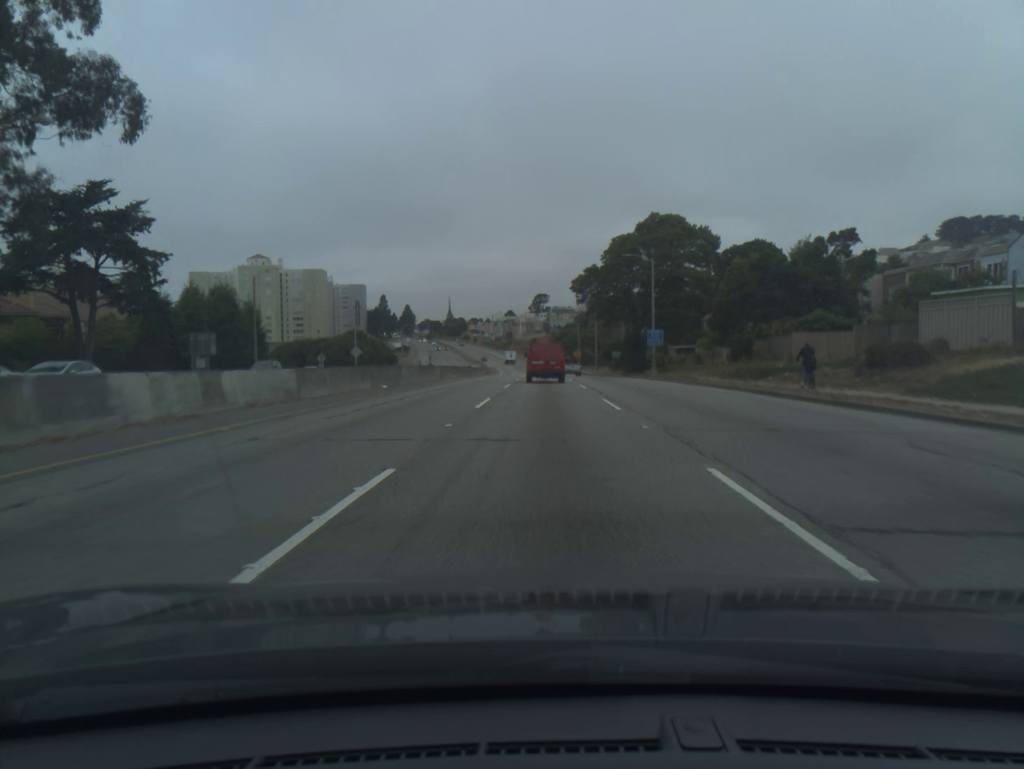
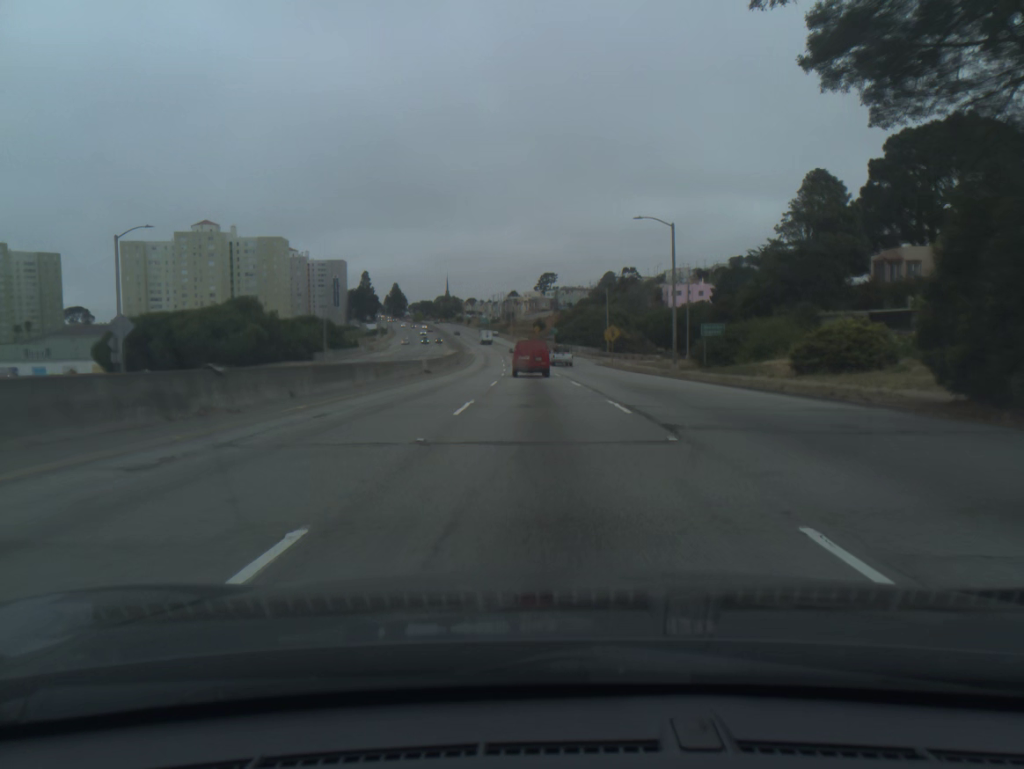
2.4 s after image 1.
(0.0, +62.0) m; 0°
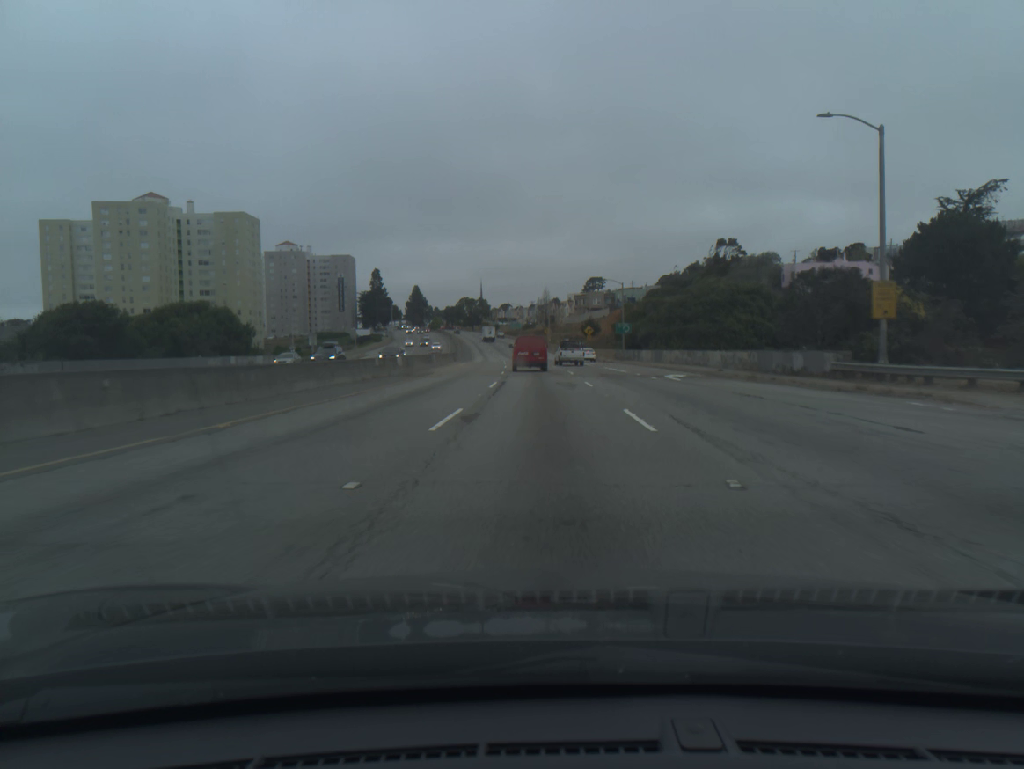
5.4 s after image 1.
(-2.1, +77.0) m; -3°
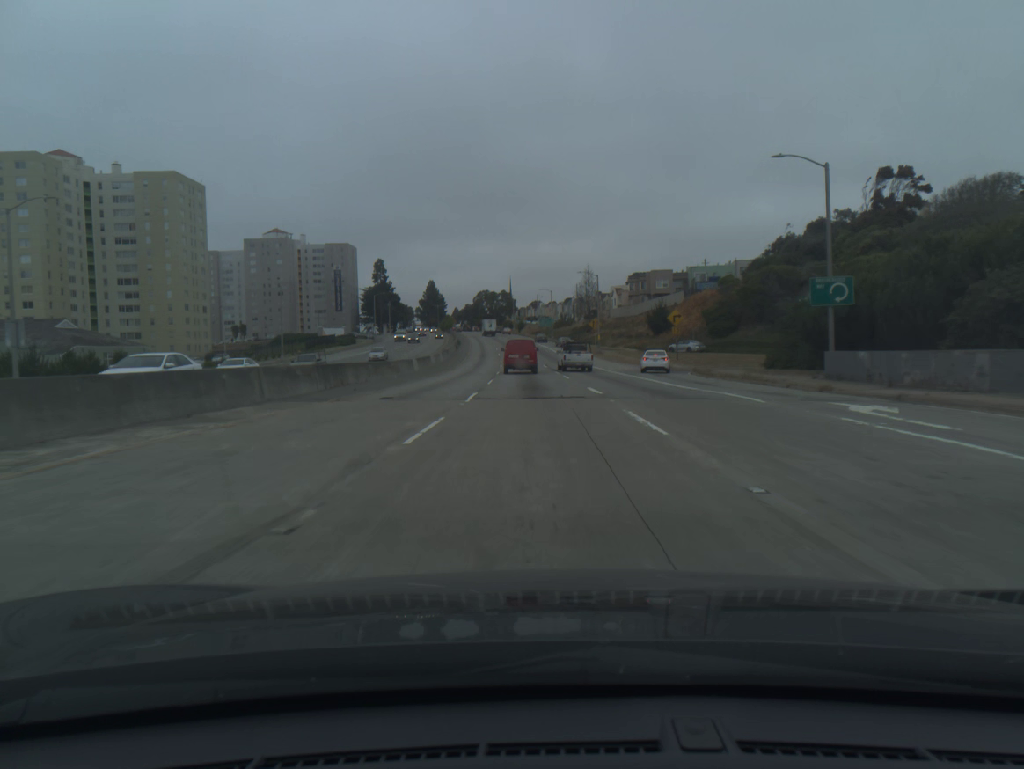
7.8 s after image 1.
(-1.0, +60.9) m; -2°
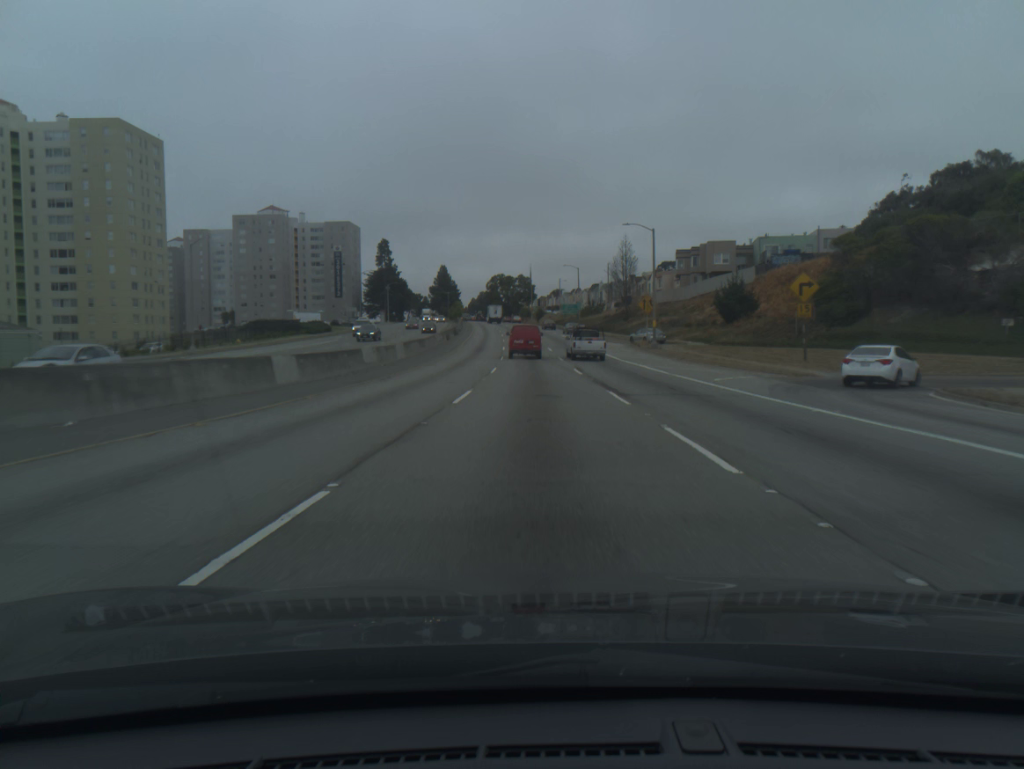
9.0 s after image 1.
(-0.5, +30.2) m; -2°
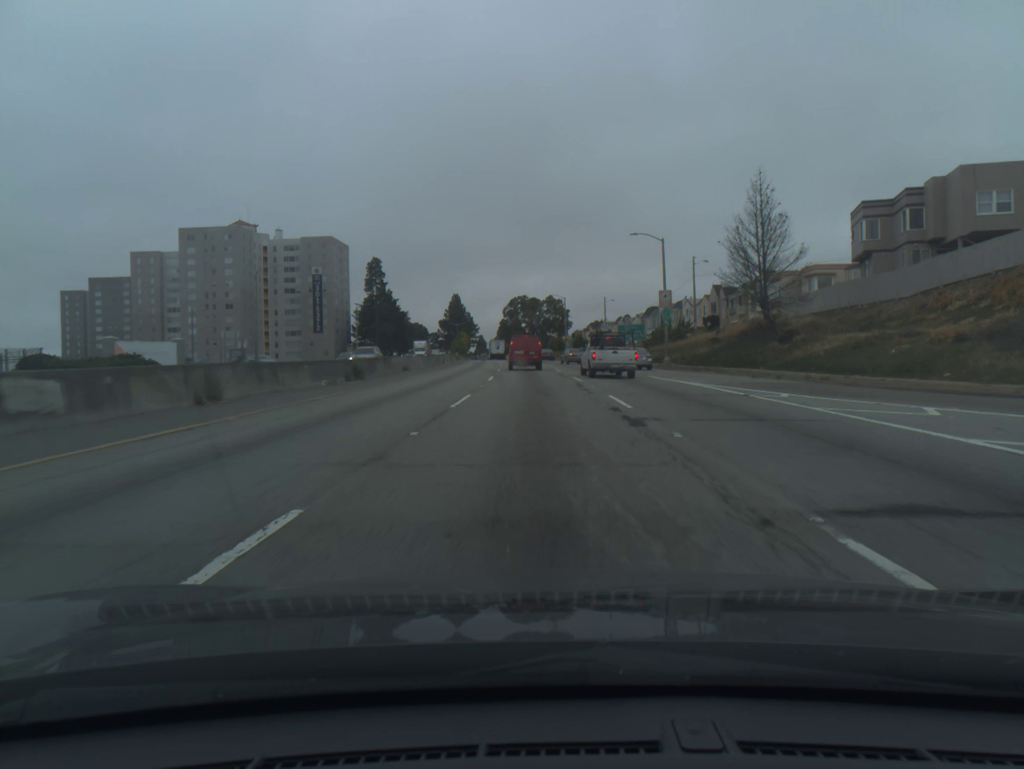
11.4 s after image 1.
(-1.2, +59.9) m; -2°
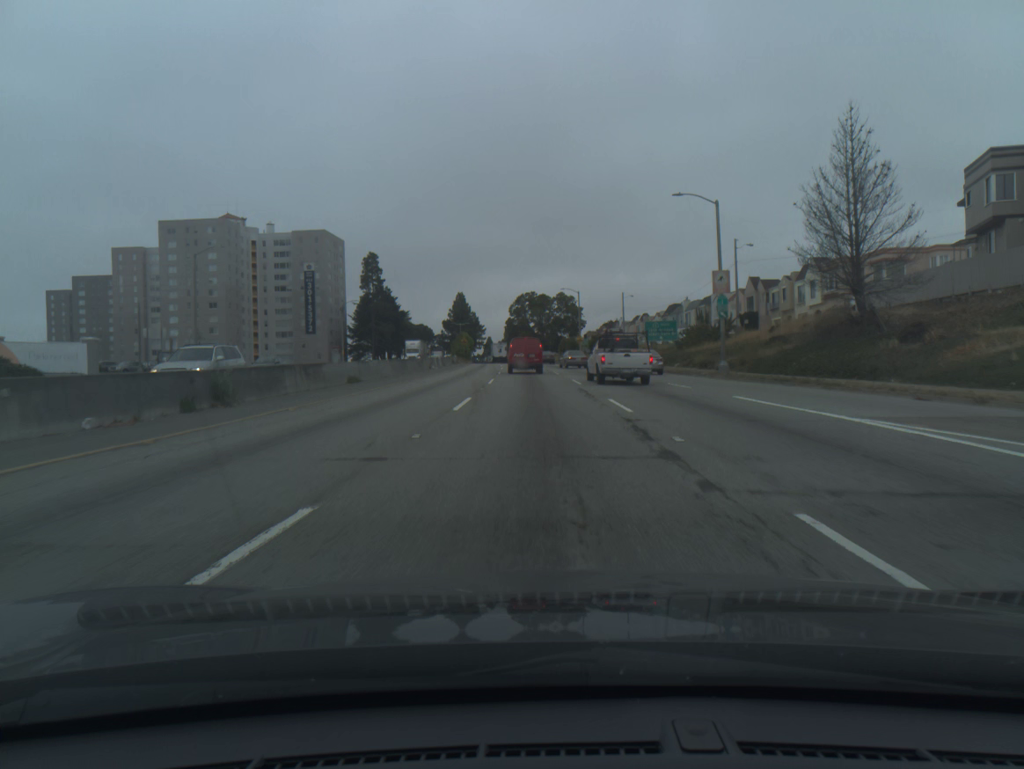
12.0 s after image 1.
(-0.1, +14.7) m; -1°
